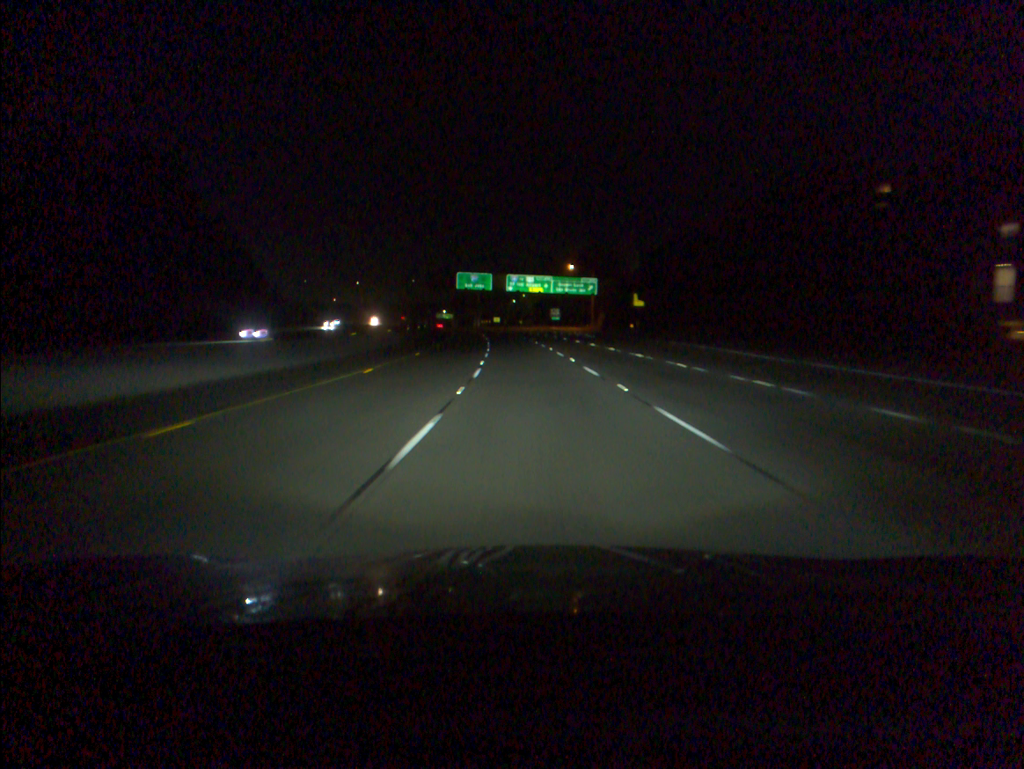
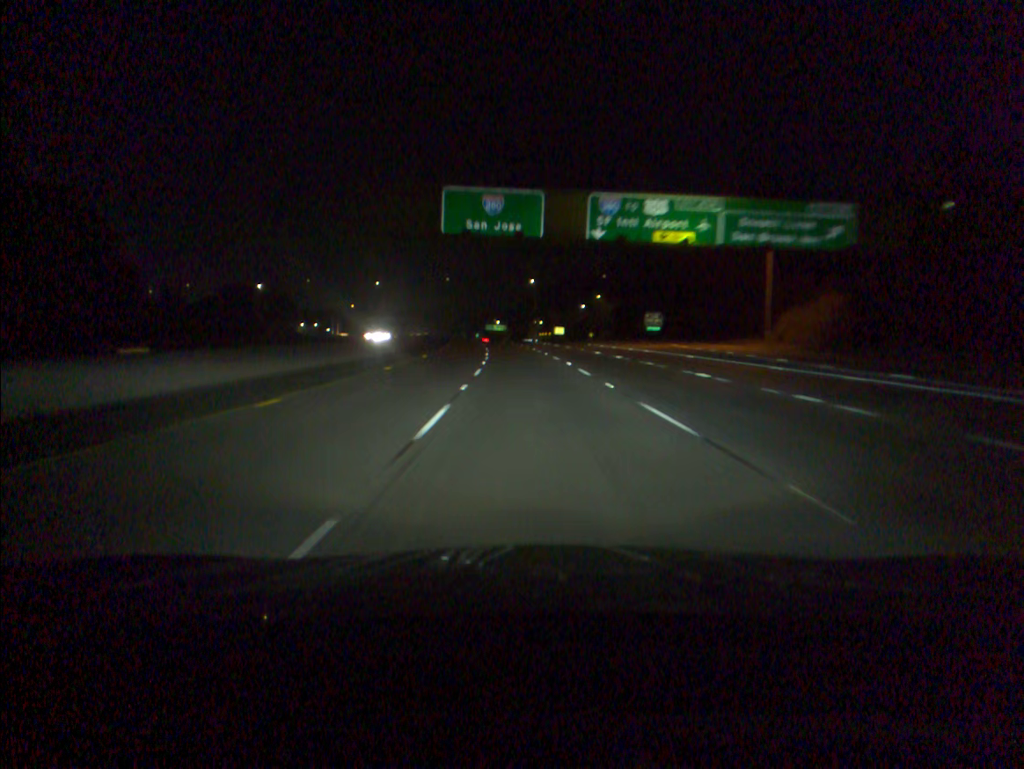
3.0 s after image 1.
(-3.2, +83.5) m; -5°
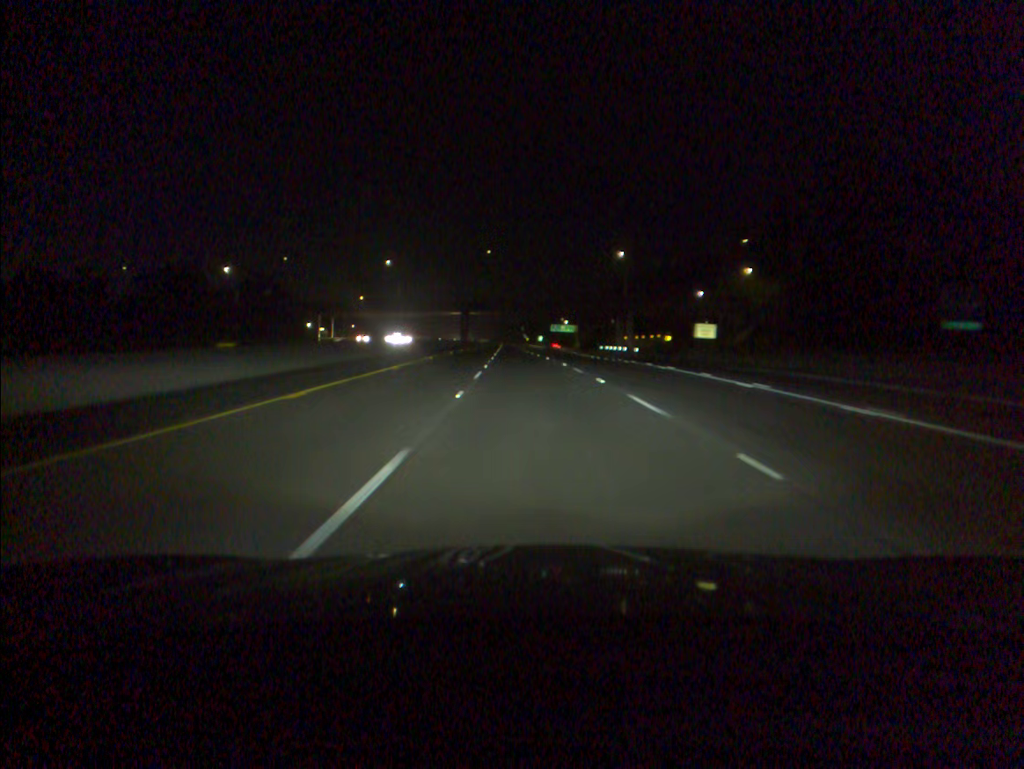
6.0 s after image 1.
(-3.5, +83.8) m; -5°
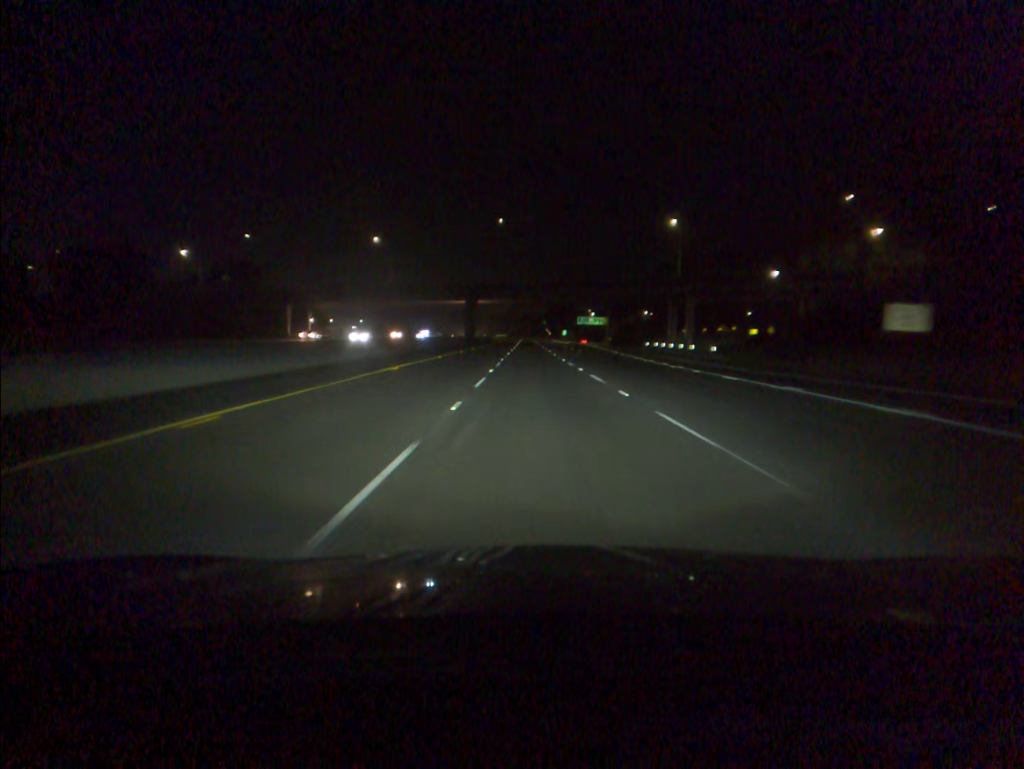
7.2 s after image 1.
(-0.5, +33.9) m; -2°
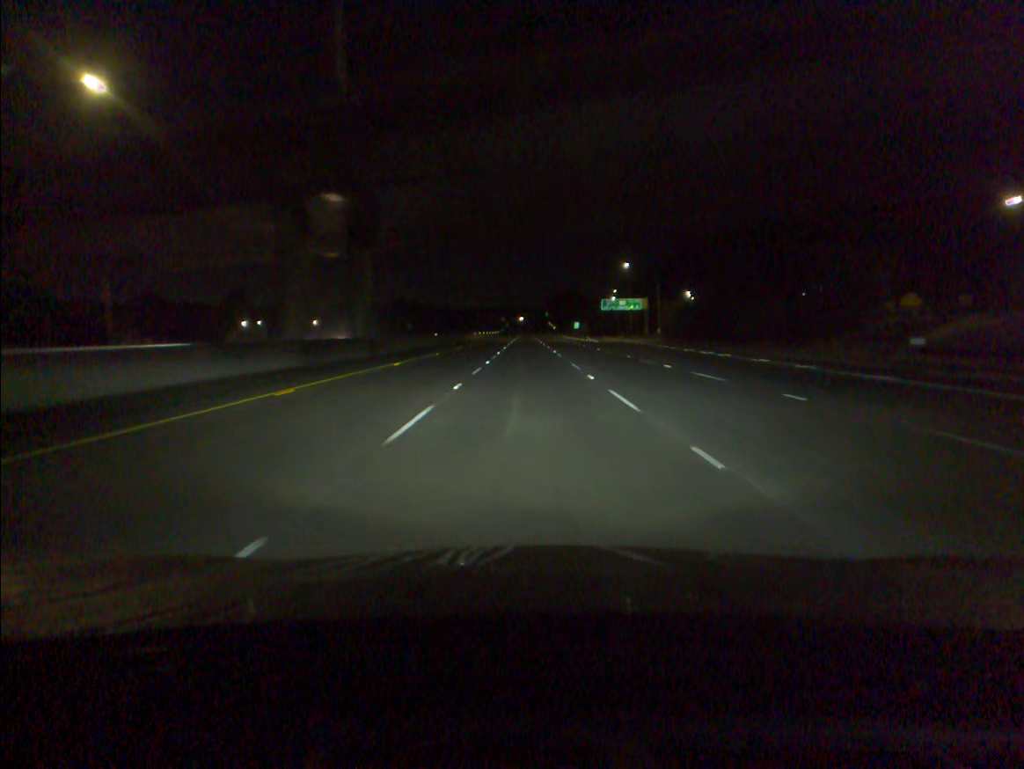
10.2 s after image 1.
(0.0, +84.7) m; 0°
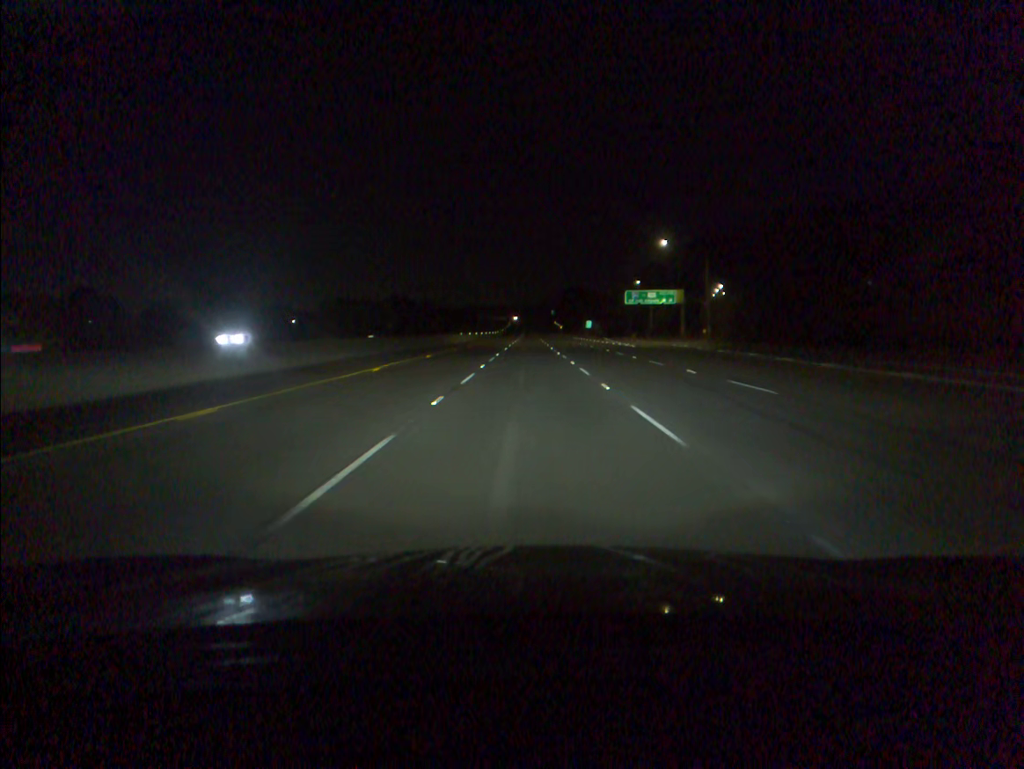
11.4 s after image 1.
(-0.1, +33.7) m; 0°
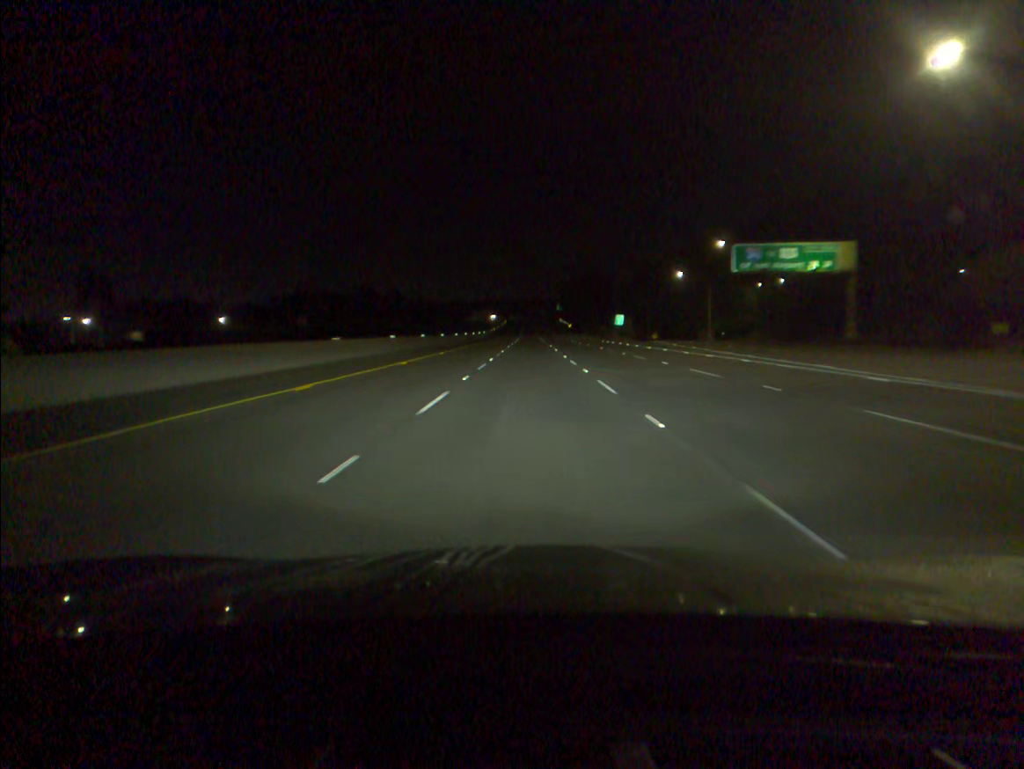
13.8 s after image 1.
(-0.1, +67.0) m; 0°
